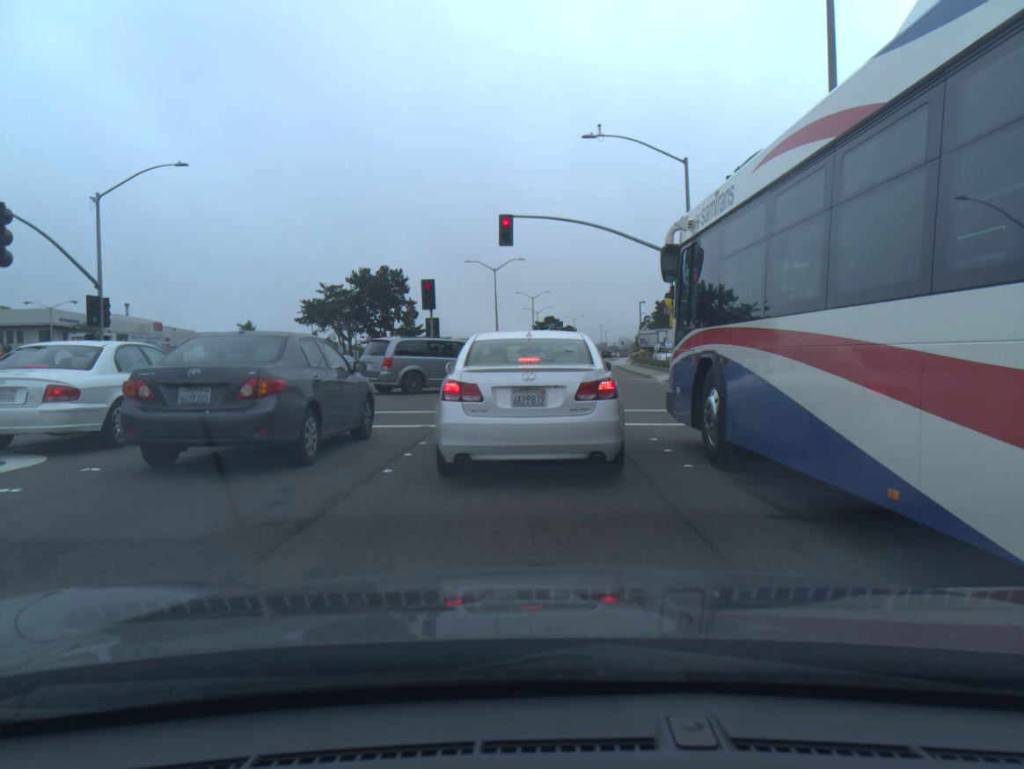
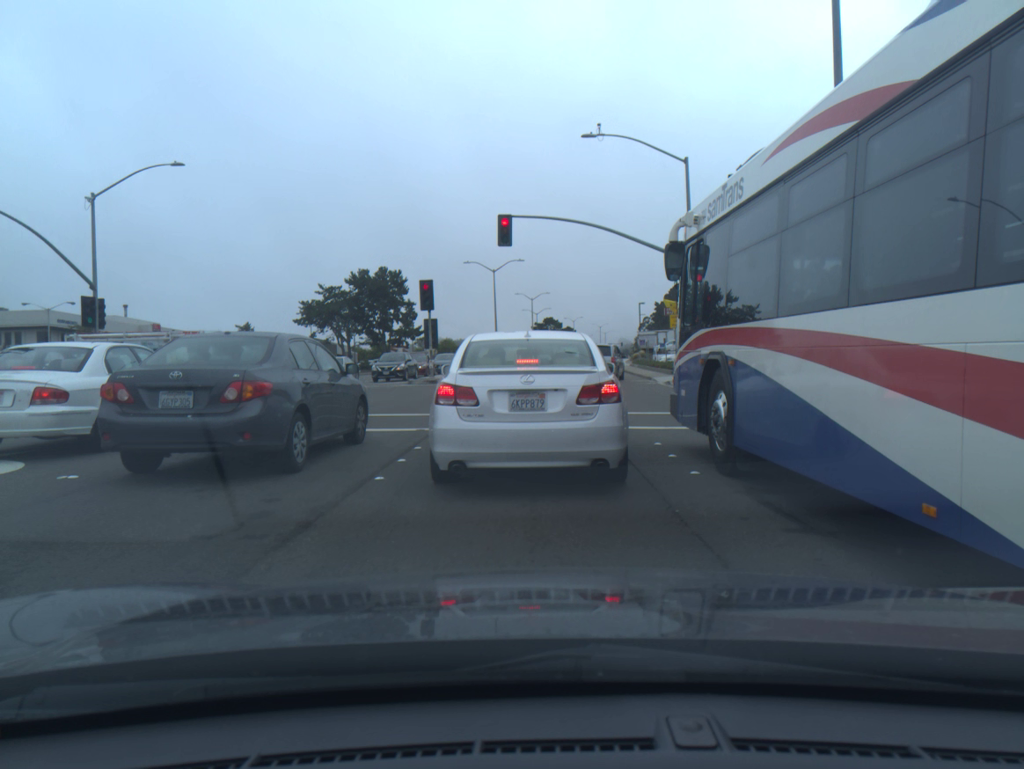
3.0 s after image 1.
(0.0, +0.4) m; 0°
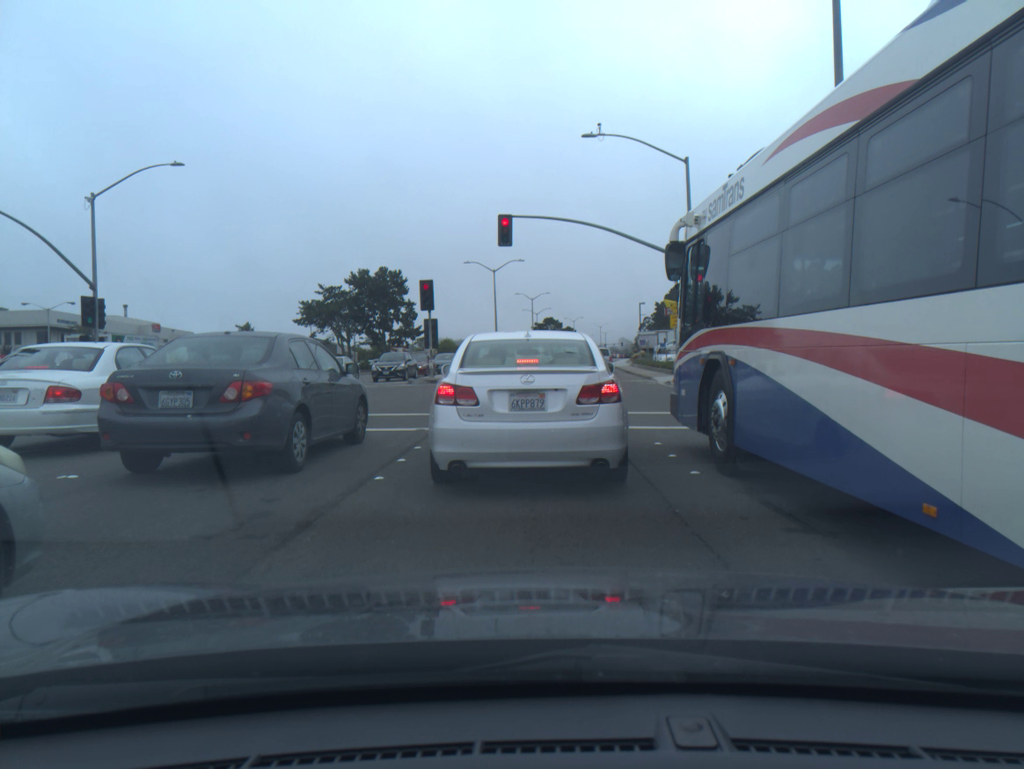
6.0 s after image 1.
(0.0, 0.0) m; 0°
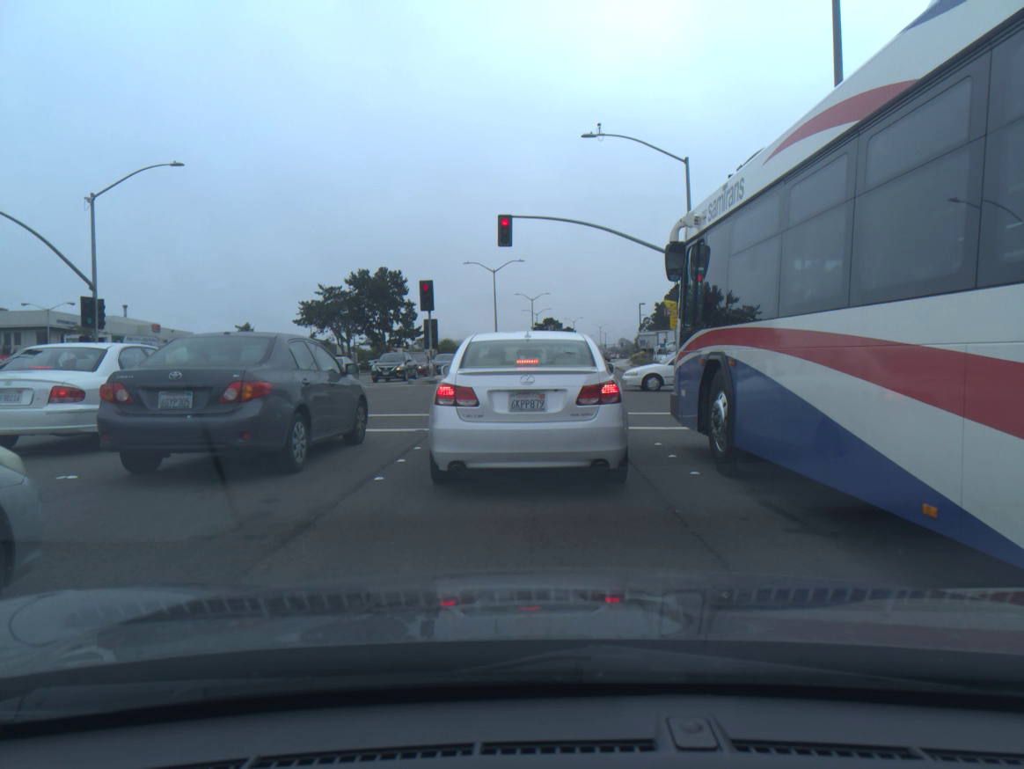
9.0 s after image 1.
(0.0, +0.1) m; 0°
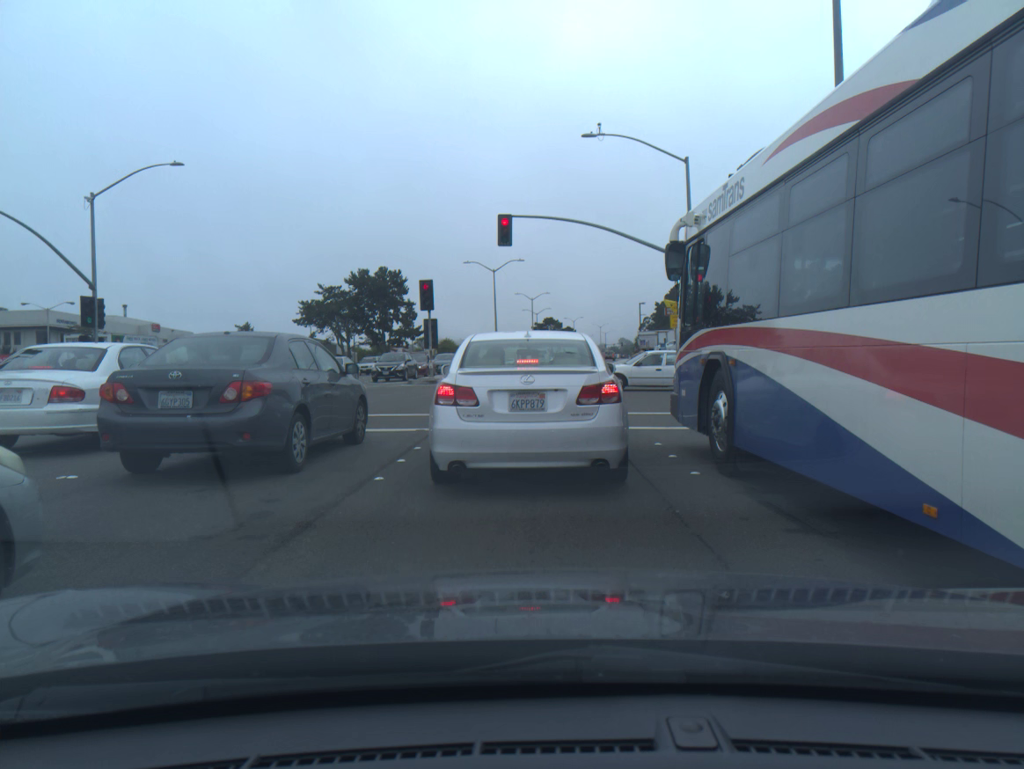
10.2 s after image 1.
(0.0, 0.0) m; 0°
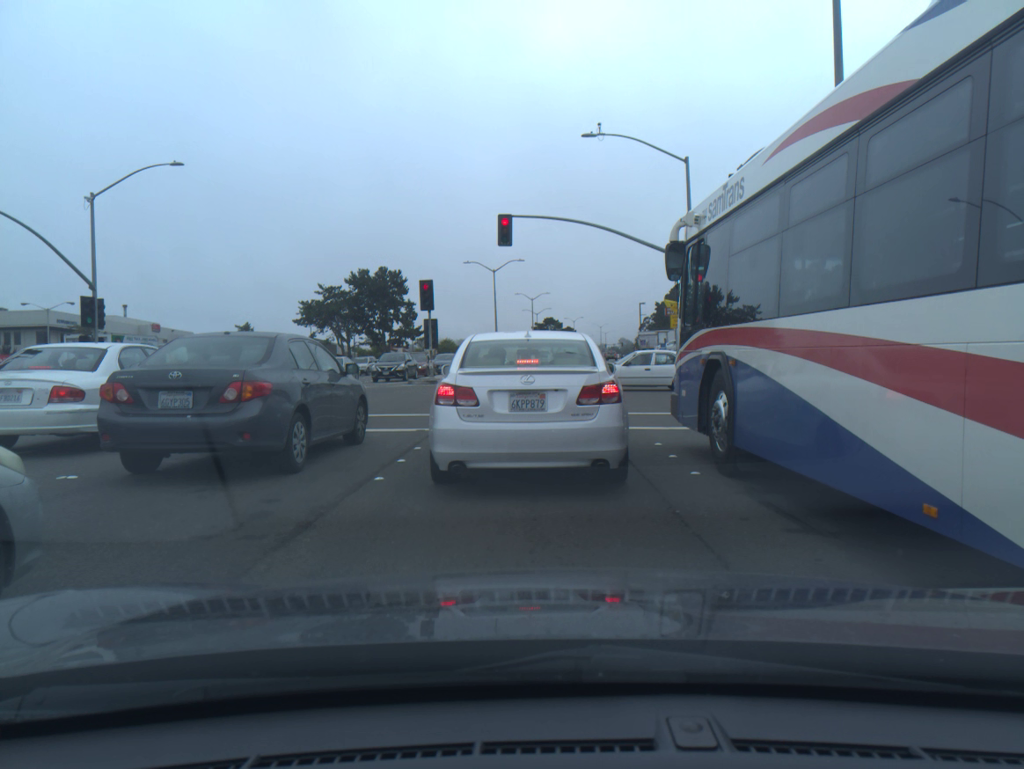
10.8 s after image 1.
(0.0, 0.0) m; 0°
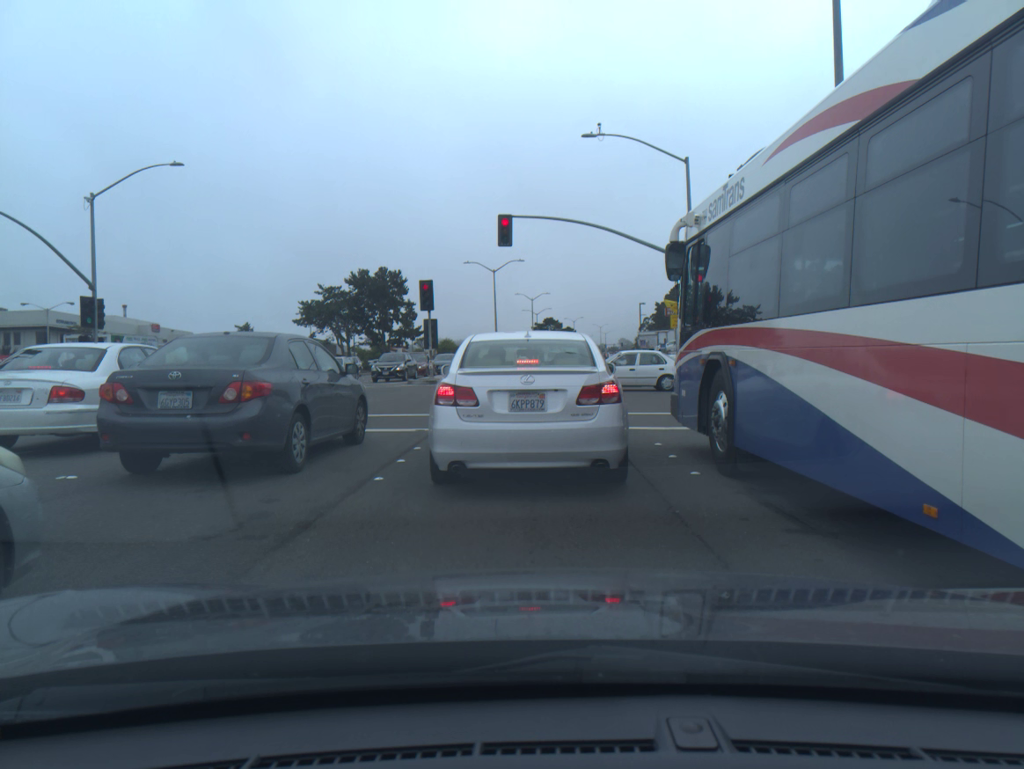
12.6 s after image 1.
(0.0, 0.0) m; 0°
